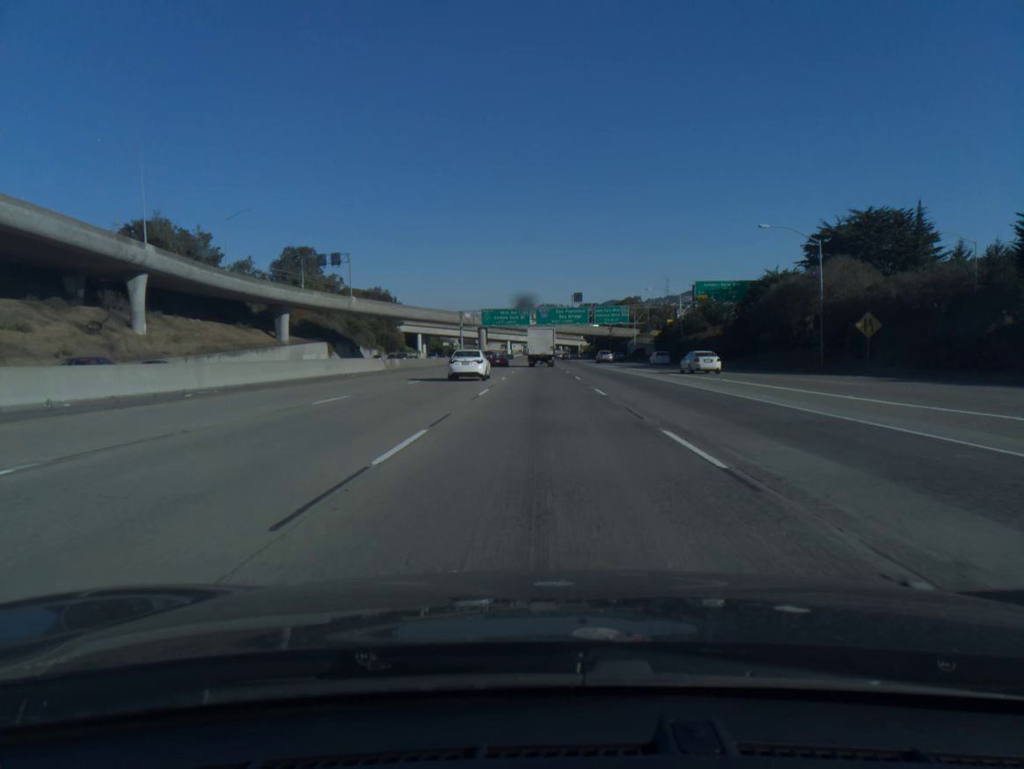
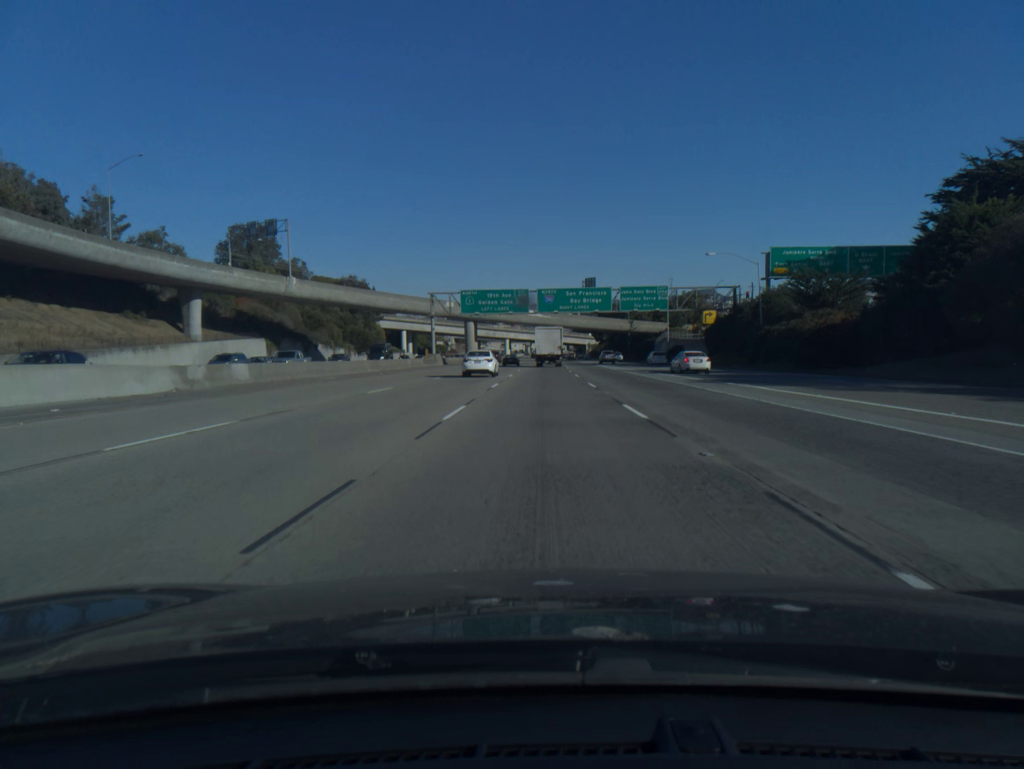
(-0.1, +36.9) m; 0°
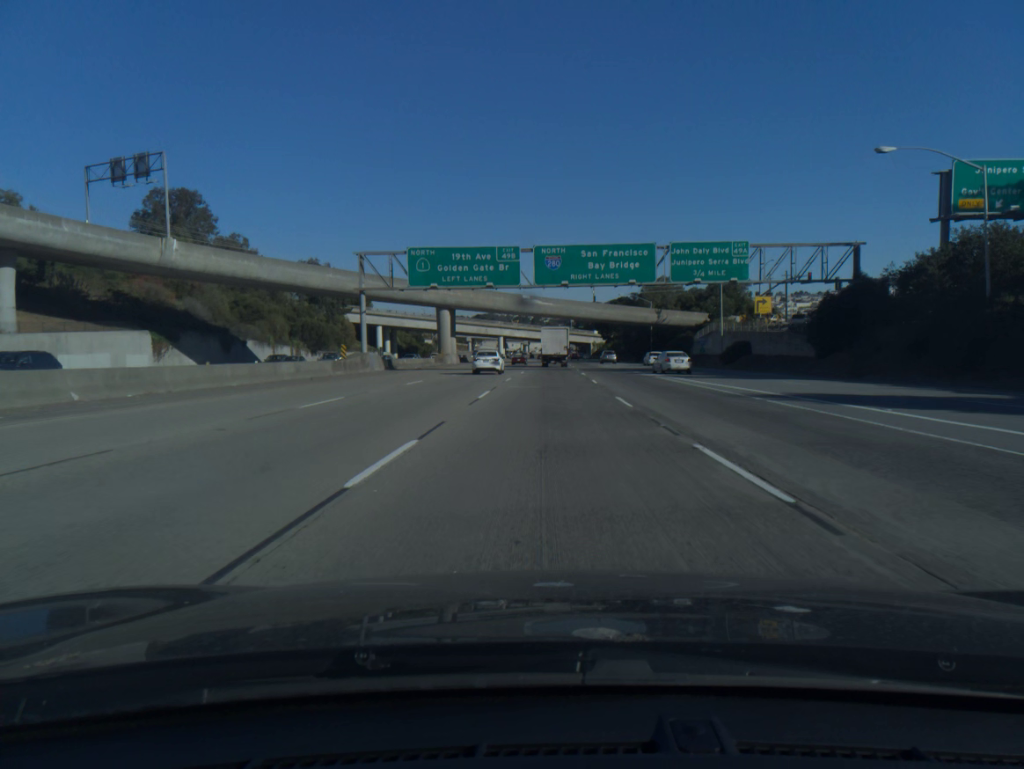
(0.0, +35.7) m; 0°
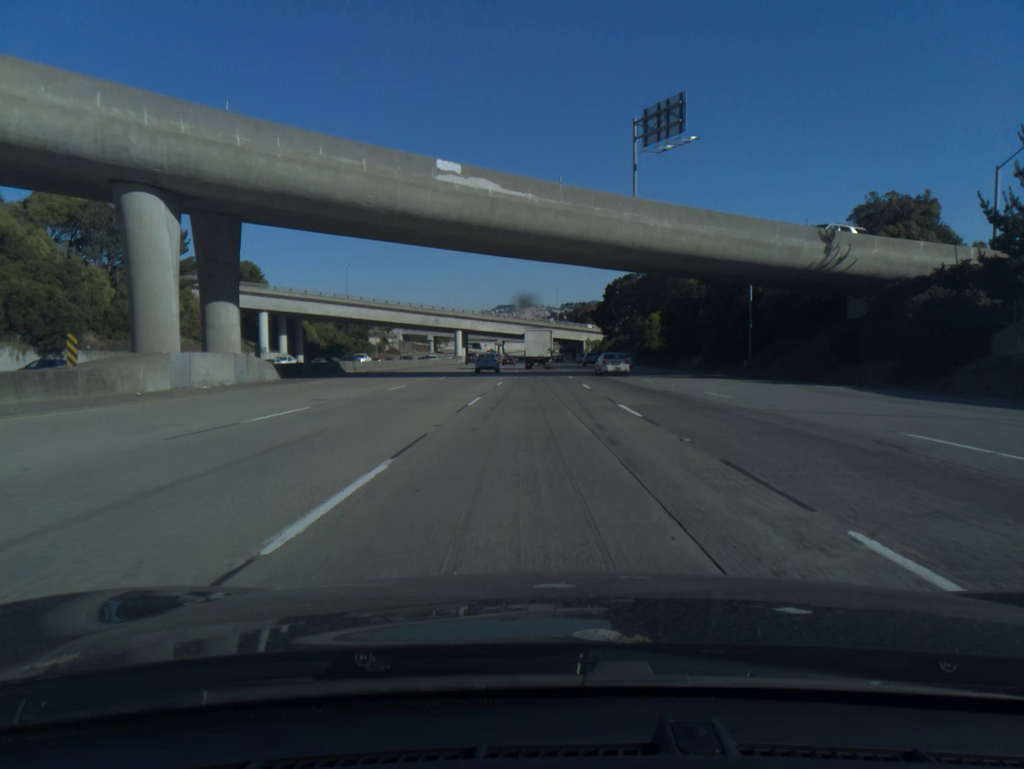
(+0.9, +73.6) m; +1°
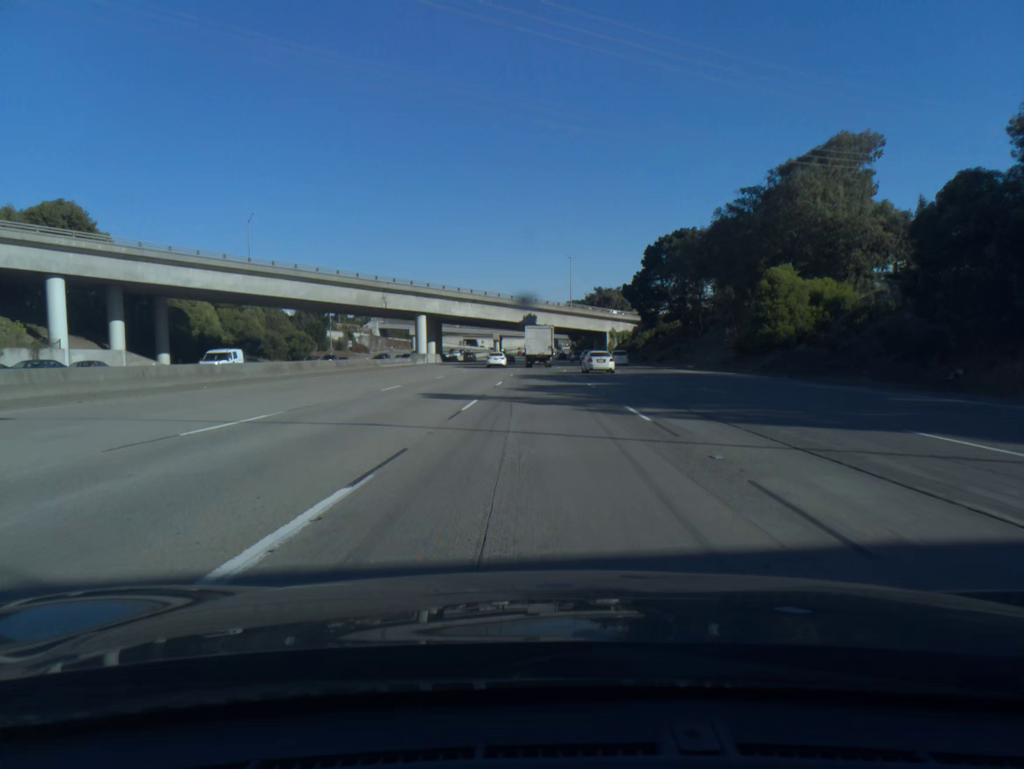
(-0.1, +59.1) m; 0°
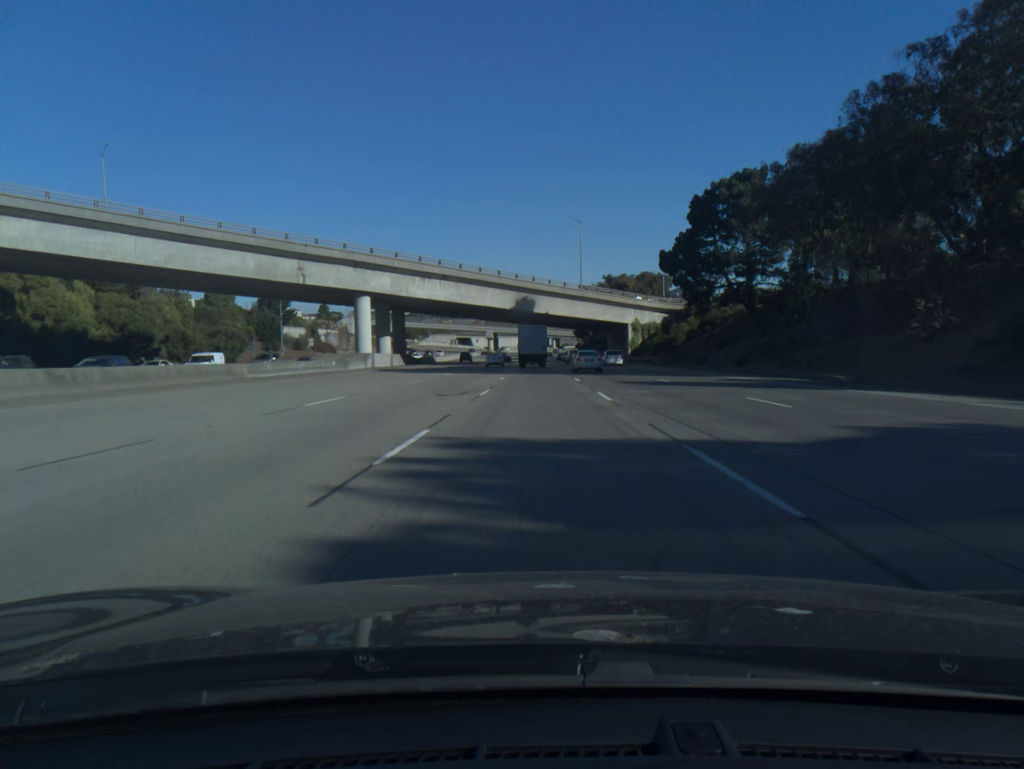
(0.0, +36.6) m; 0°
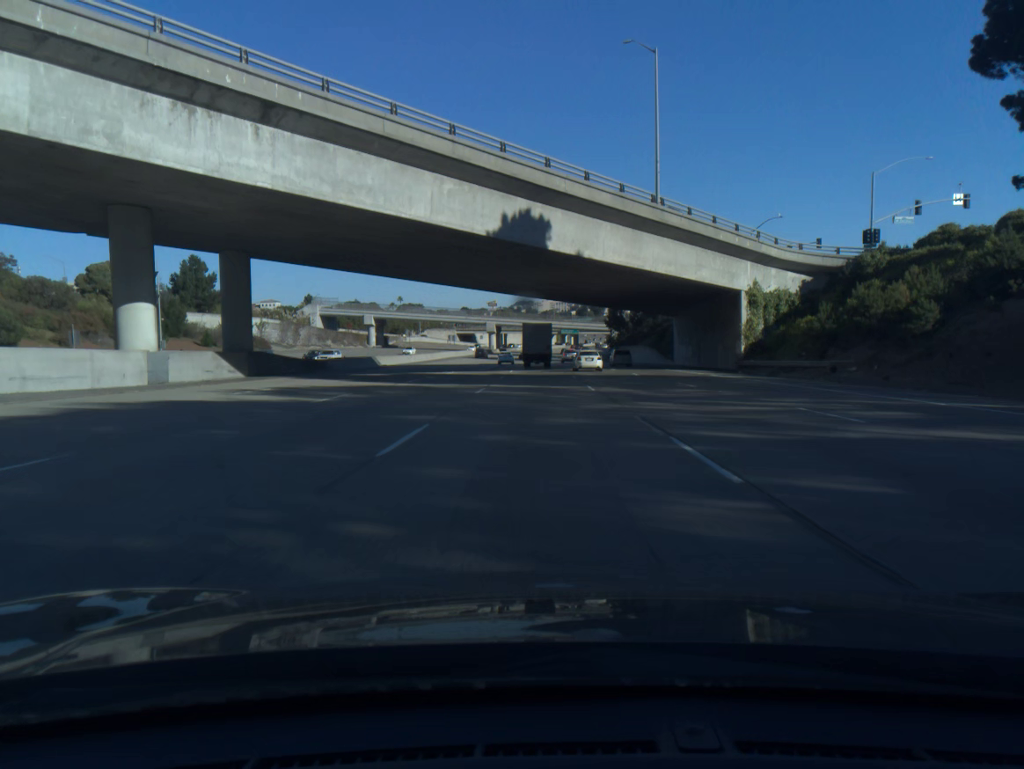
(-0.5, +56.4) m; -1°
